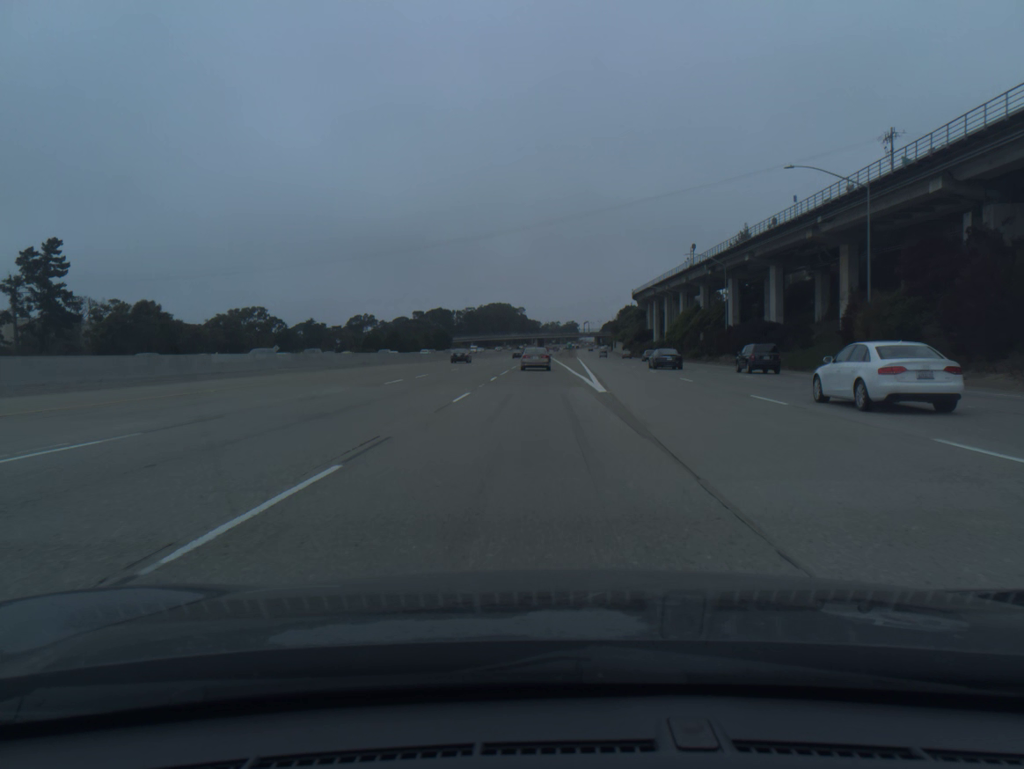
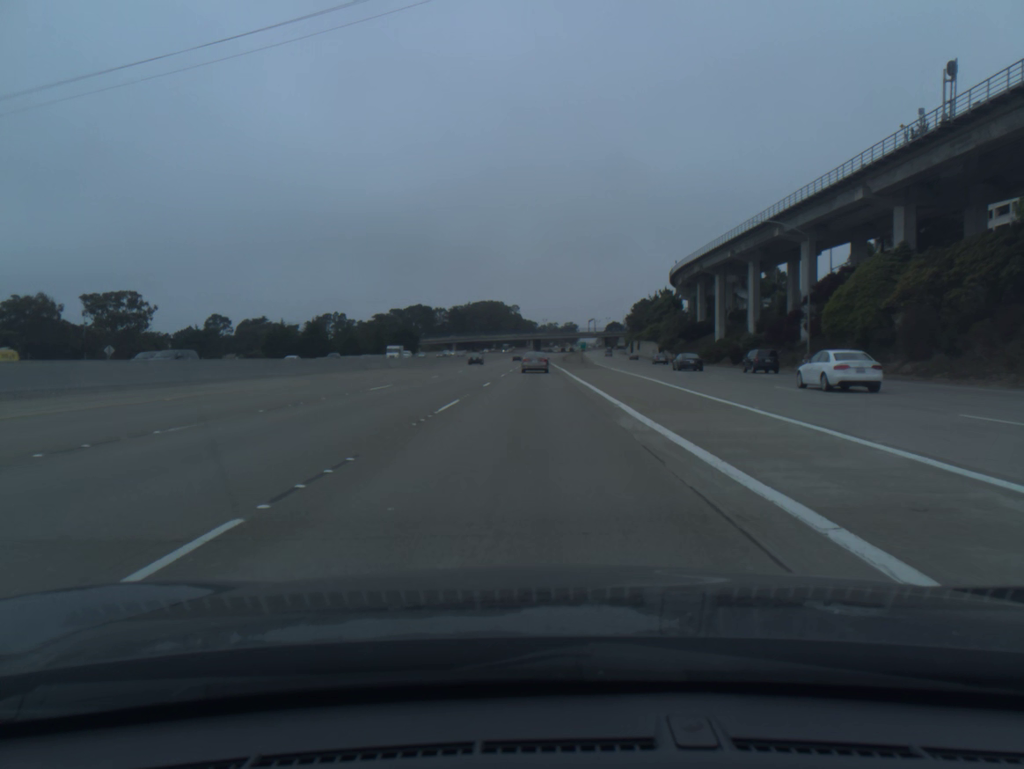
(+0.2, +77.5) m; 0°
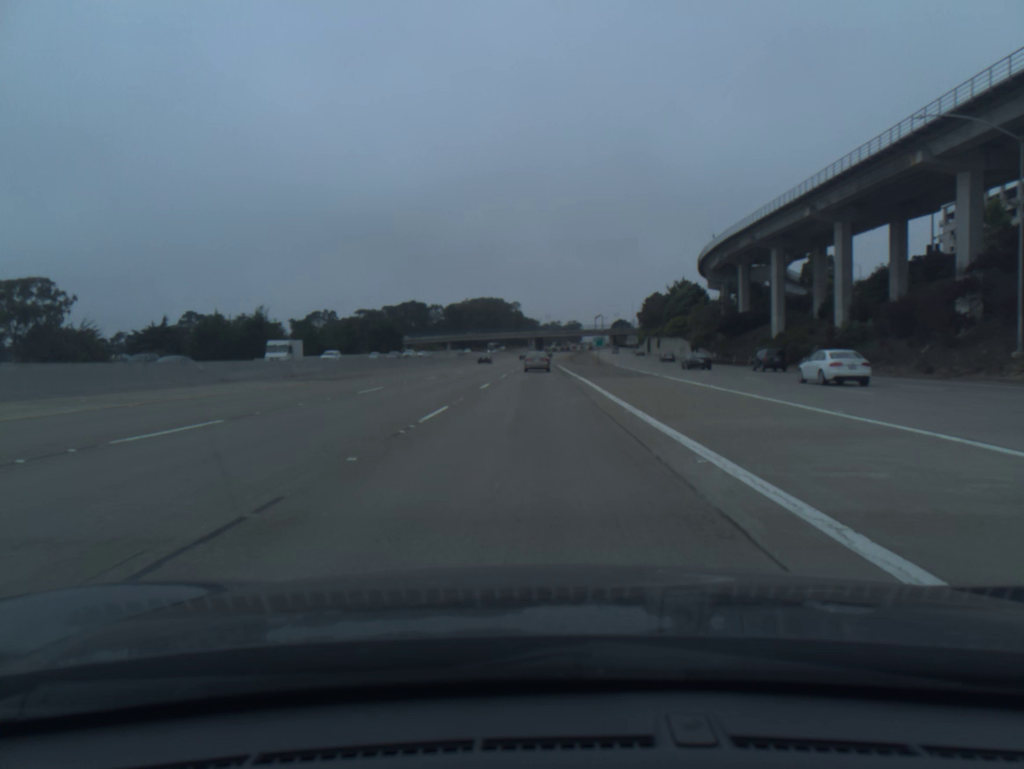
(0.0, +31.1) m; 0°
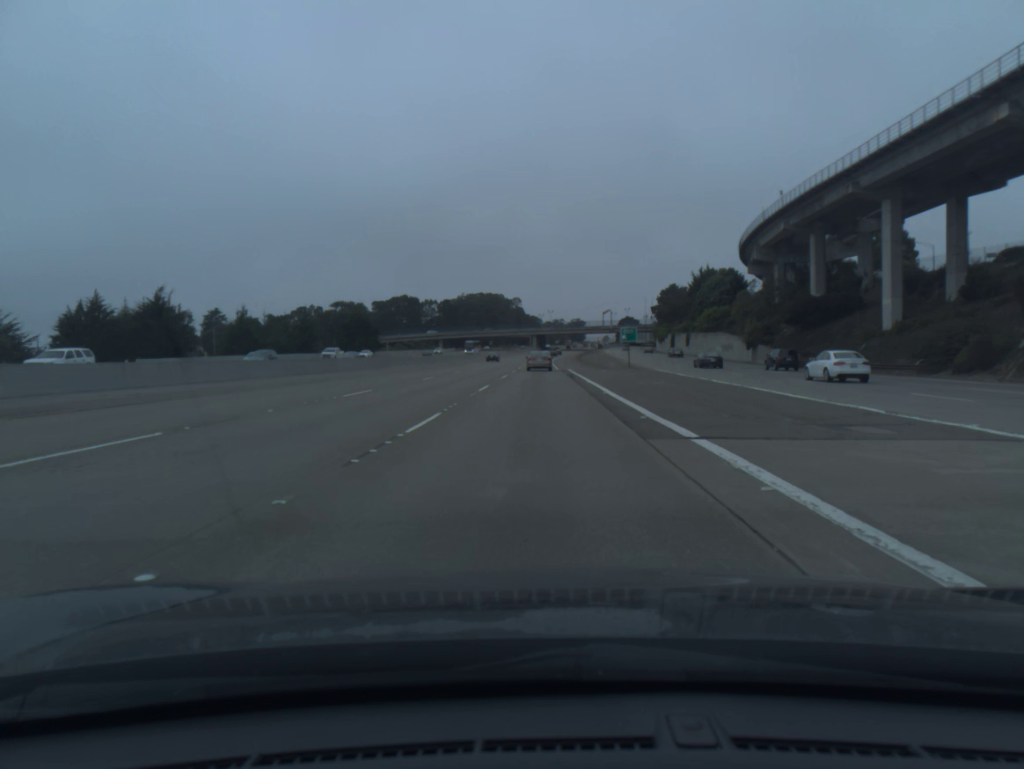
(-0.1, +31.5) m; 0°
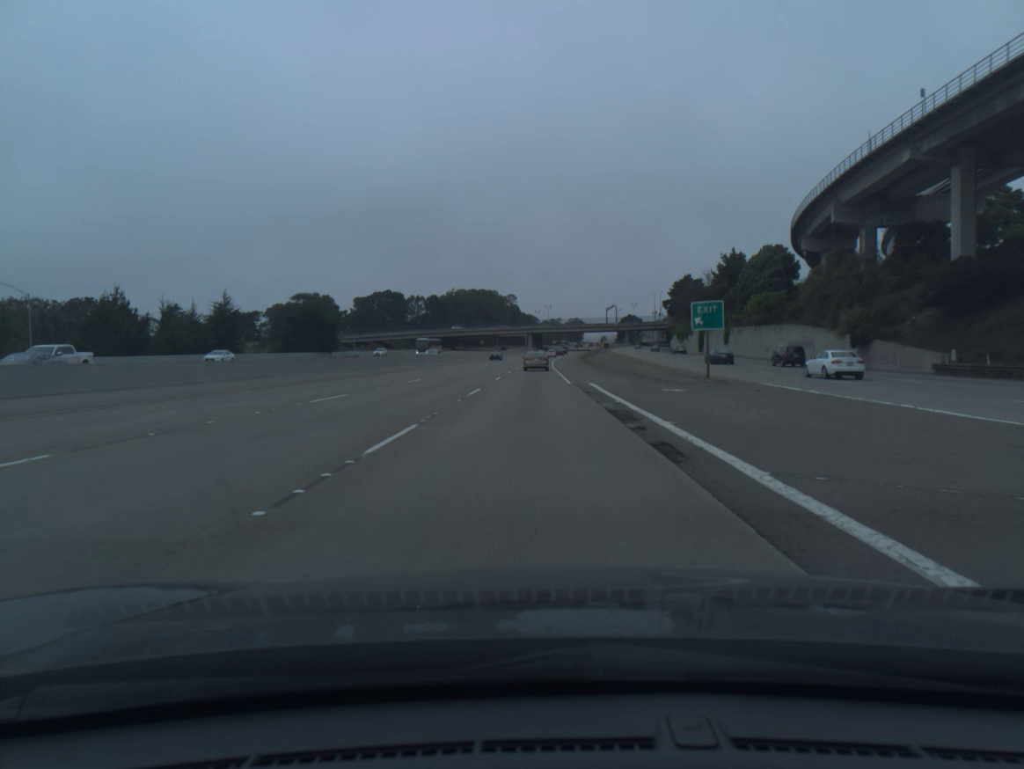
(+0.1, +31.8) m; 0°
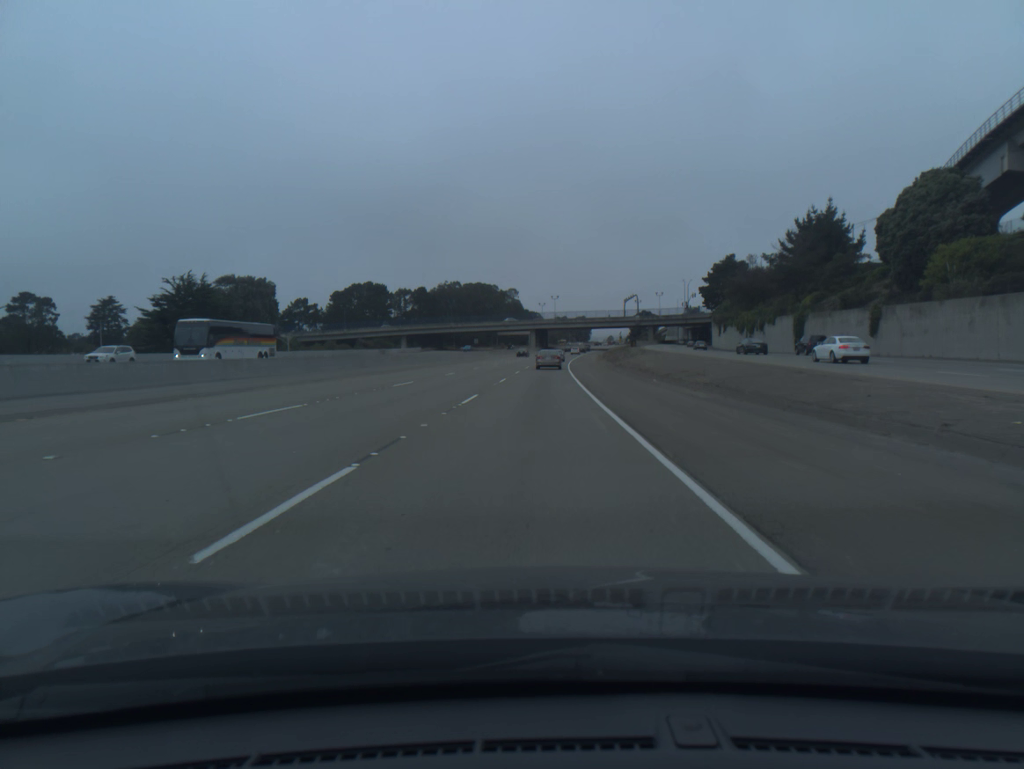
(-0.1, +48.2) m; 0°
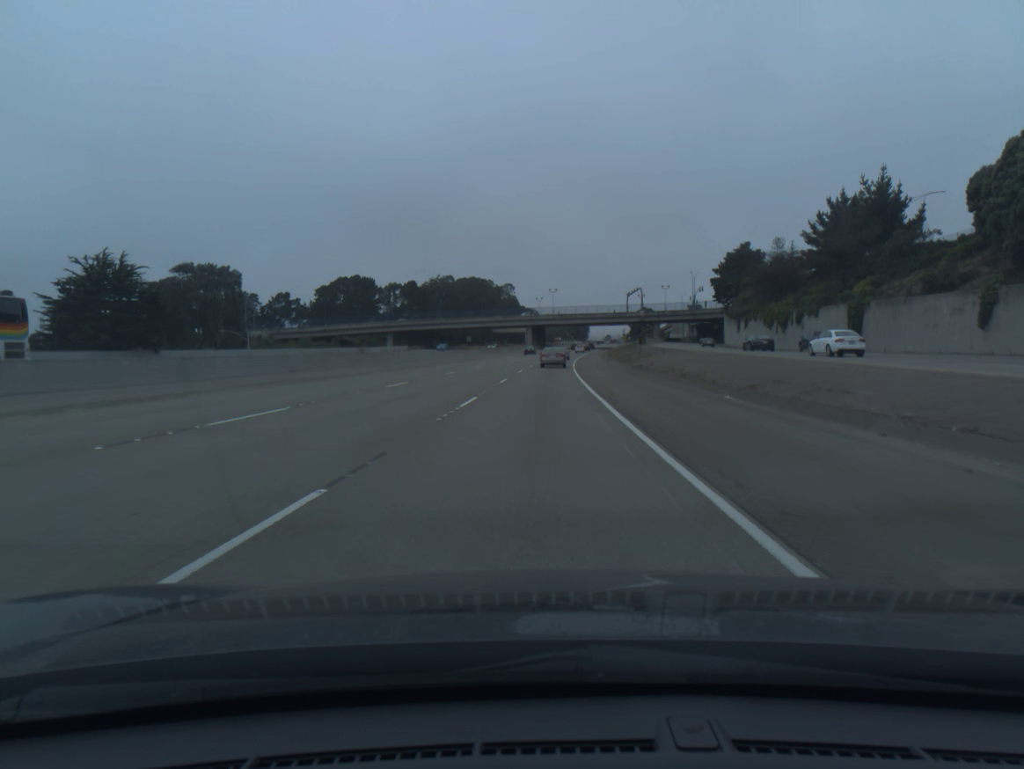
(0.0, +16.1) m; 0°
